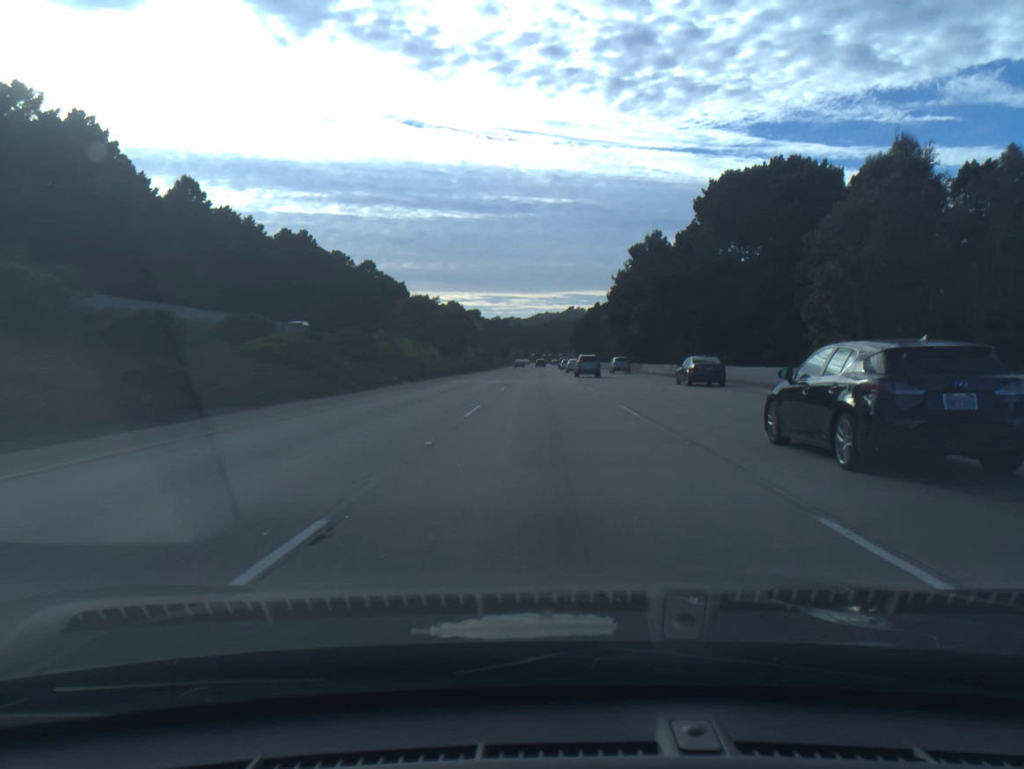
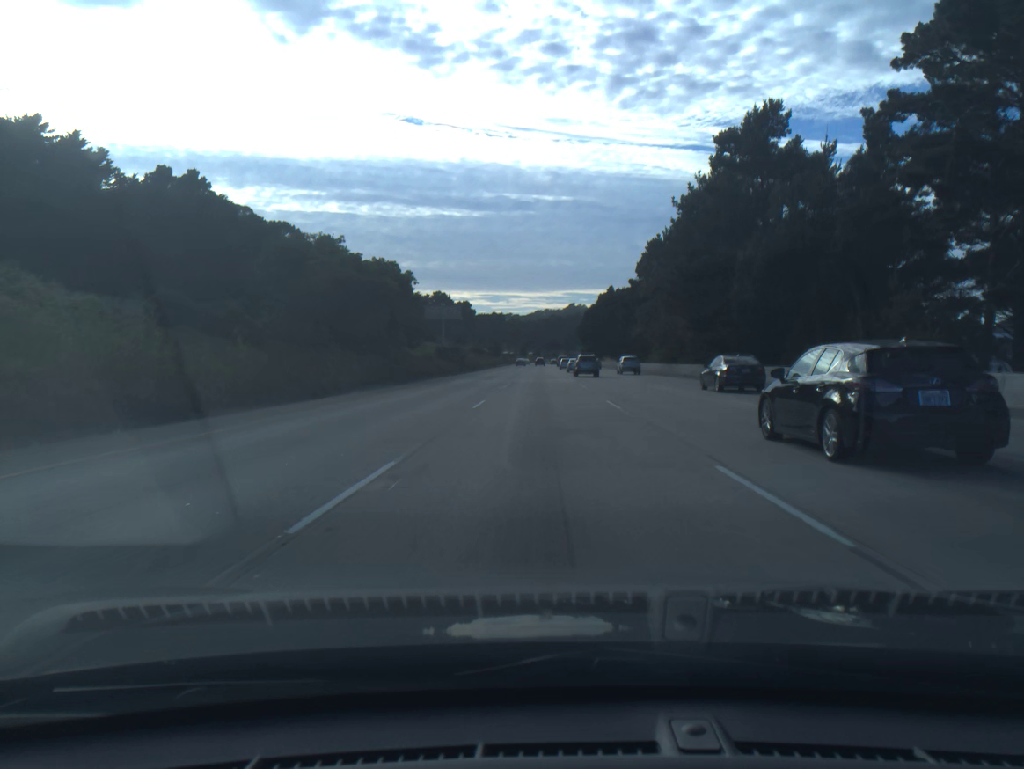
(+0.1, +55.0) m; 0°
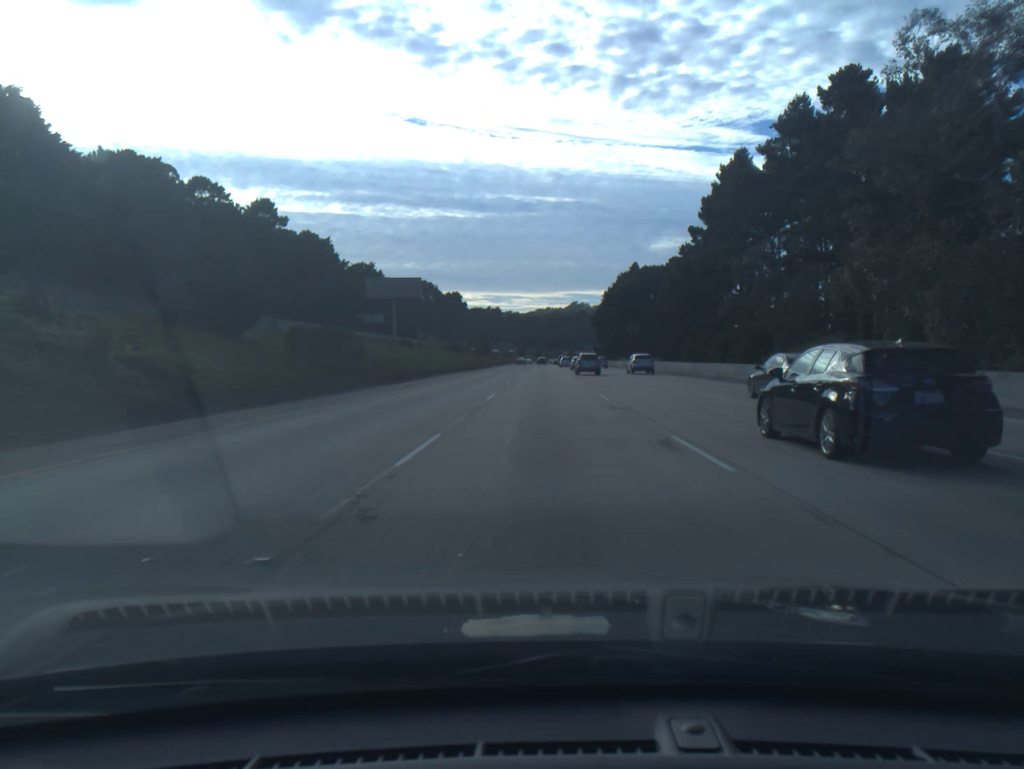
(-0.1, +55.1) m; 0°
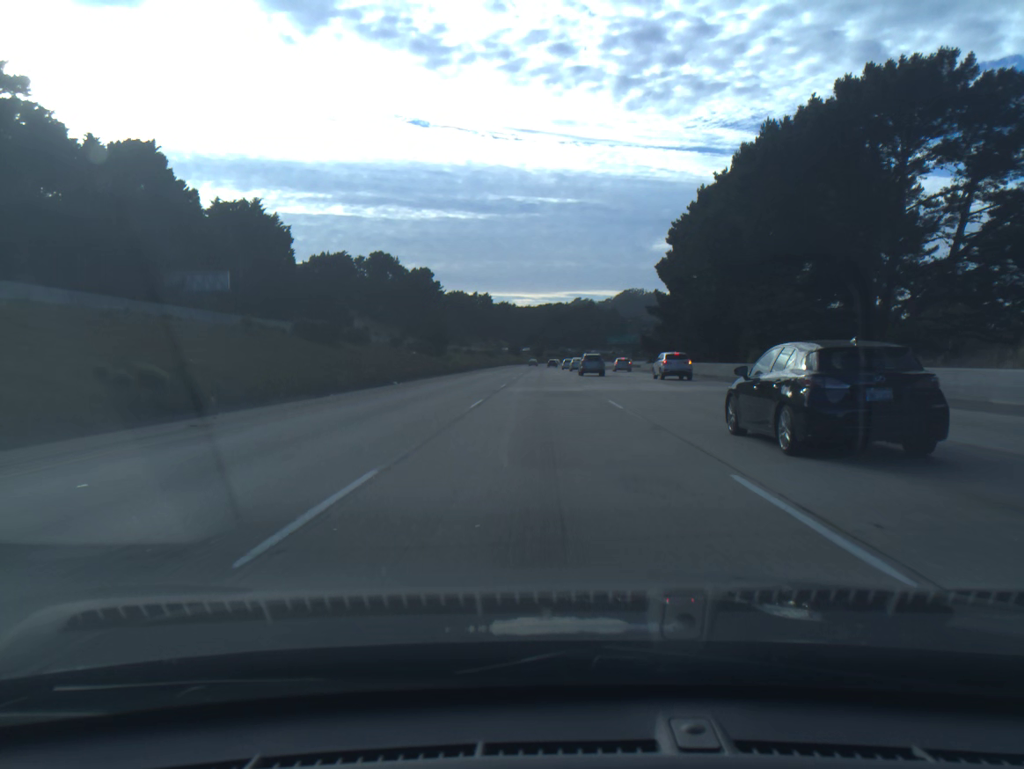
(+0.1, +91.8) m; 0°
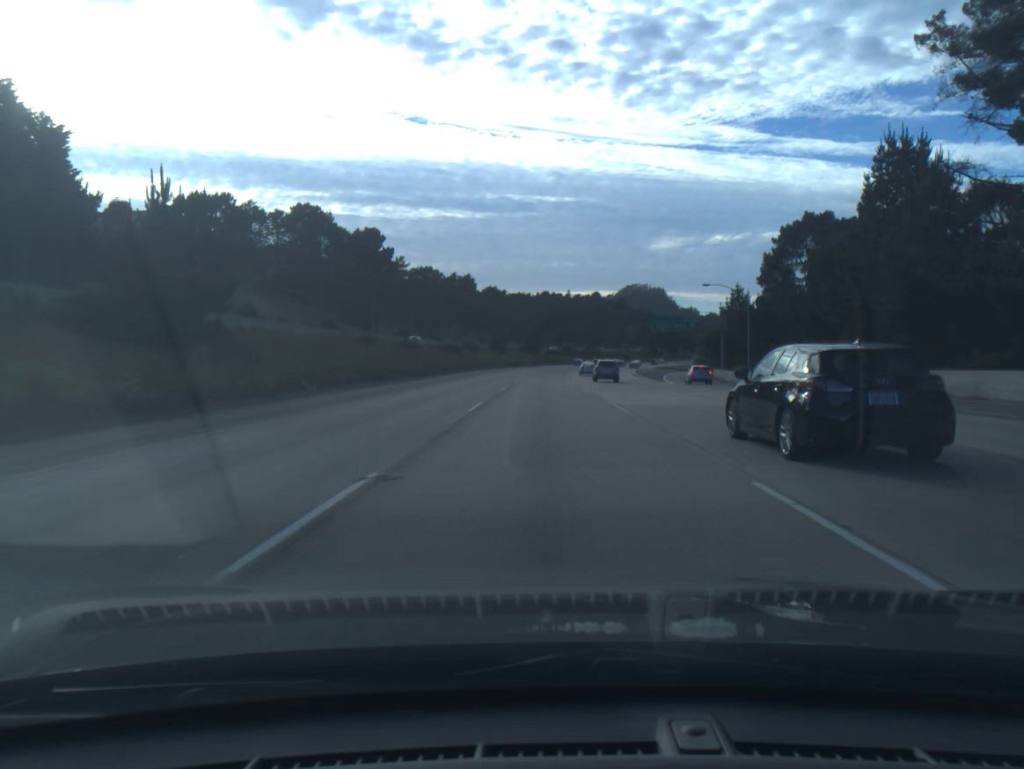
(0.0, +73.4) m; 0°
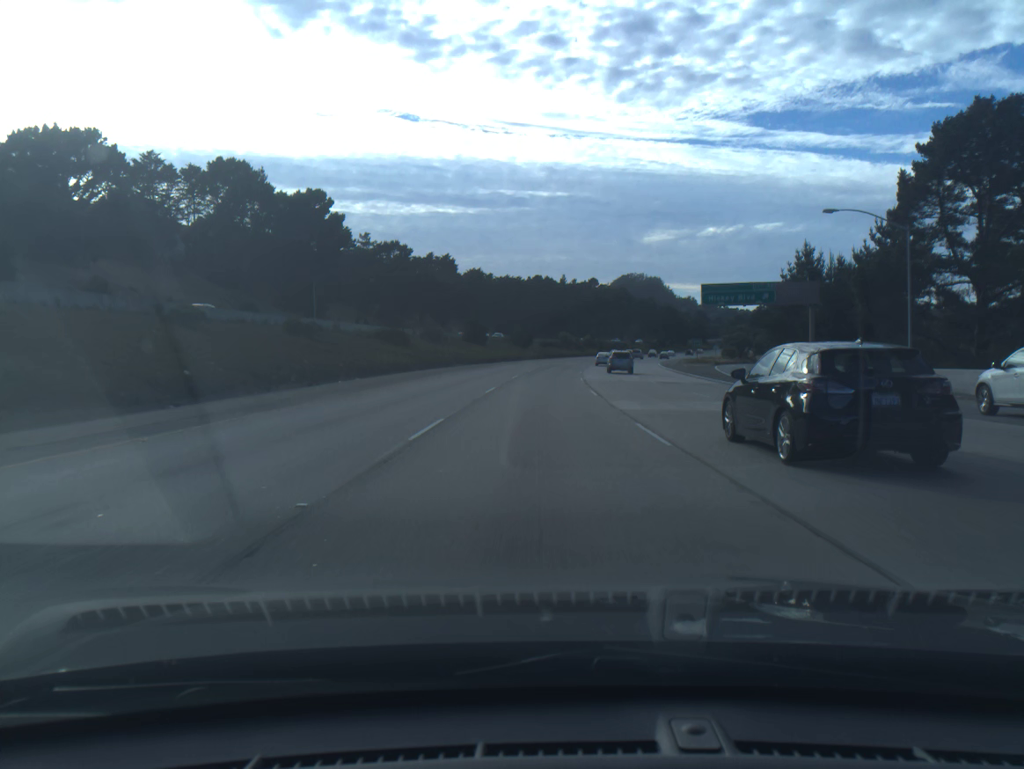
(+0.1, +36.7) m; 0°
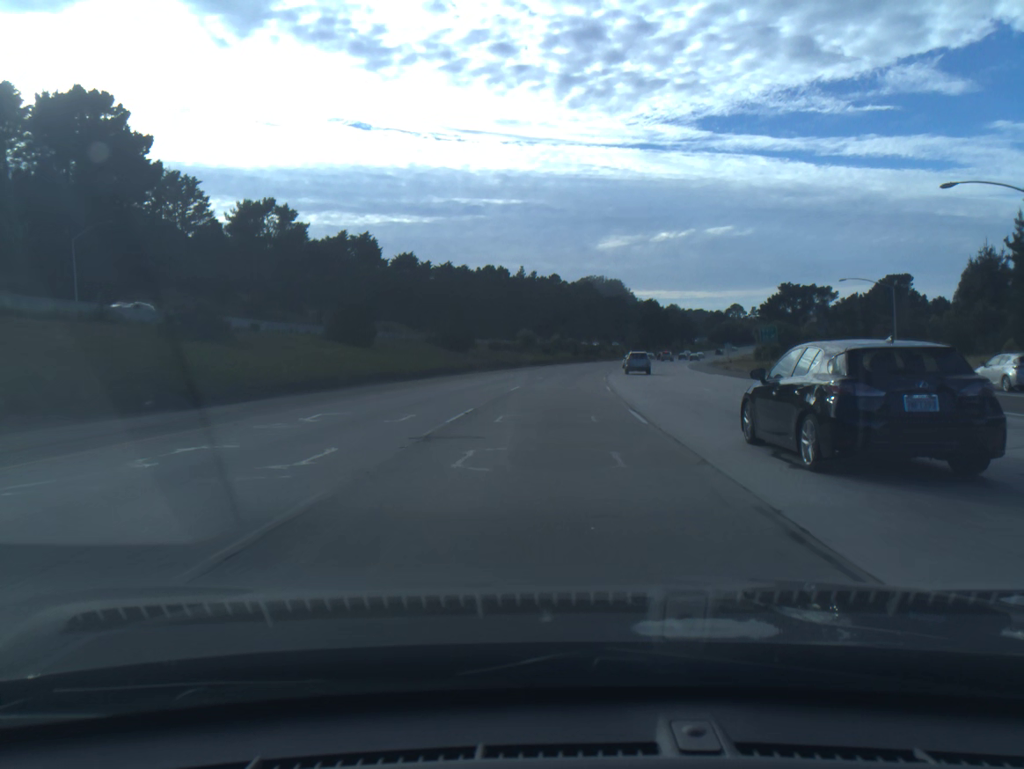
(+1.0, +55.1) m; +3°
